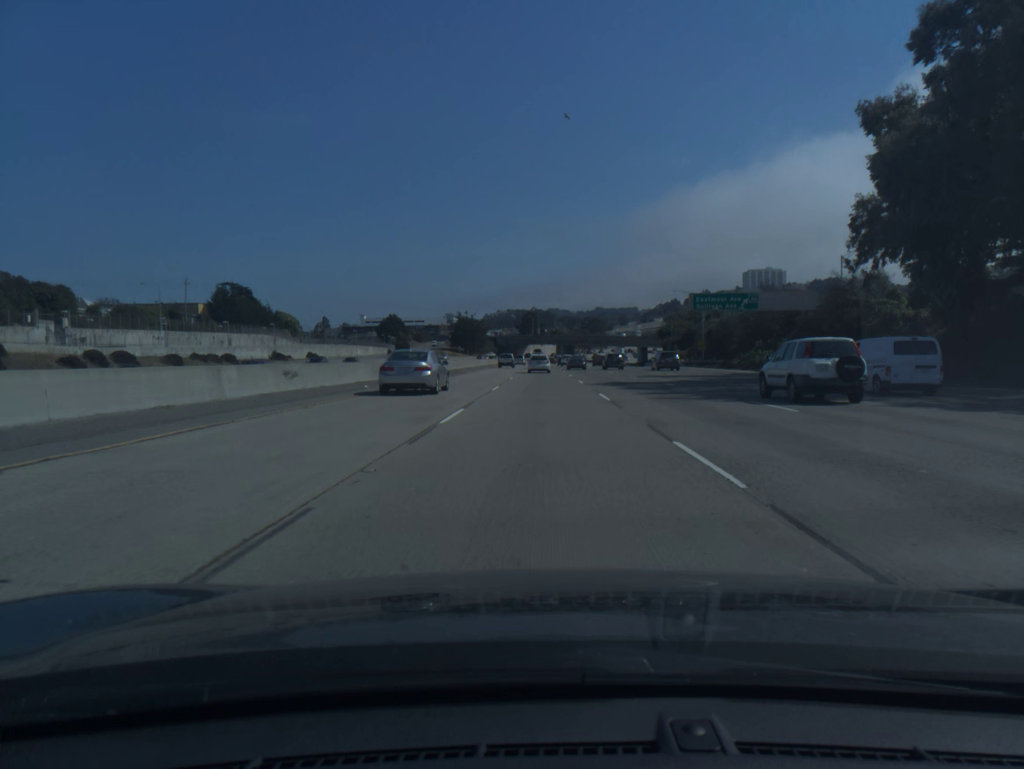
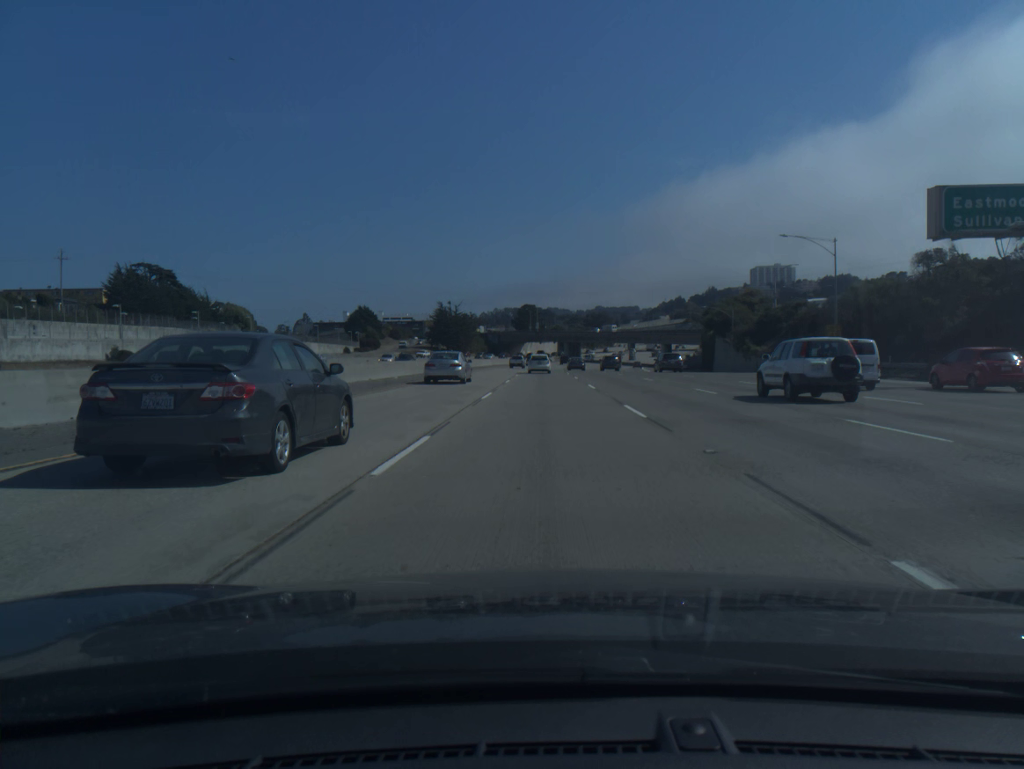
(-0.1, +50.2) m; 0°
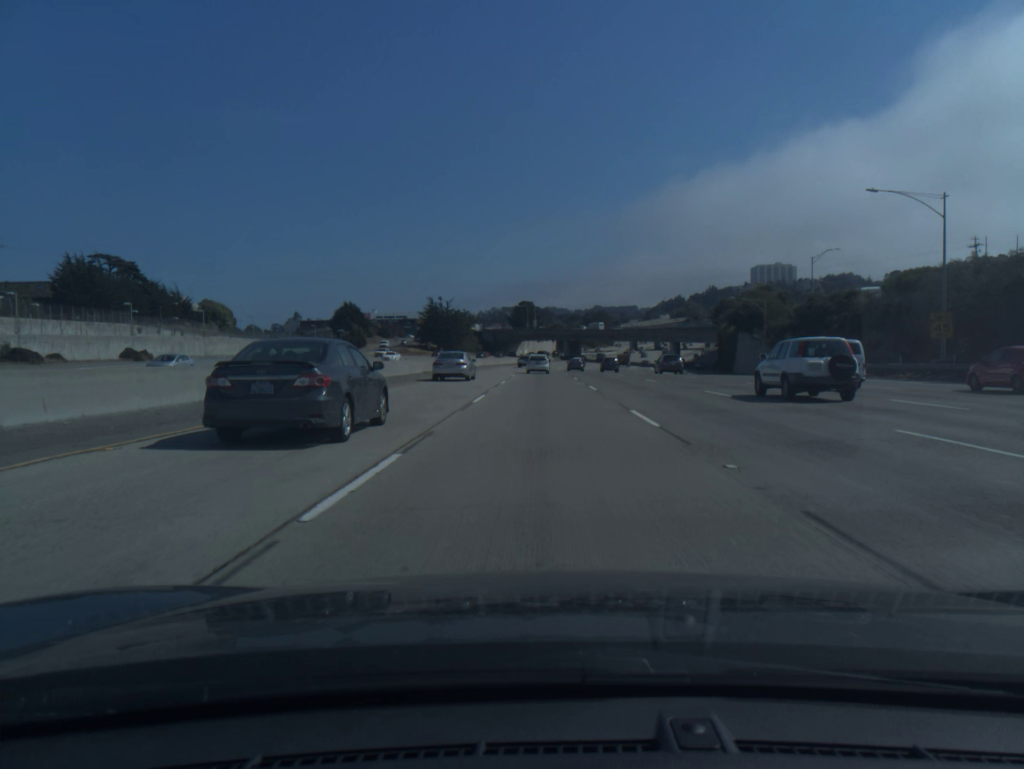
(0.0, +16.8) m; 0°
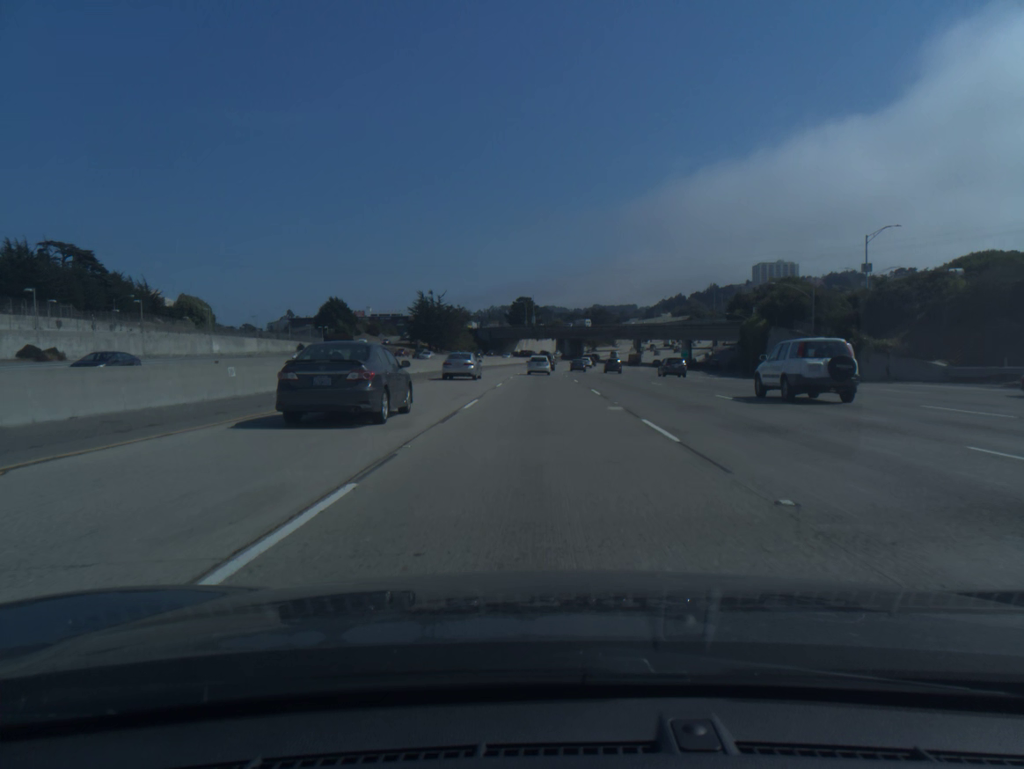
(0.0, +16.8) m; 0°
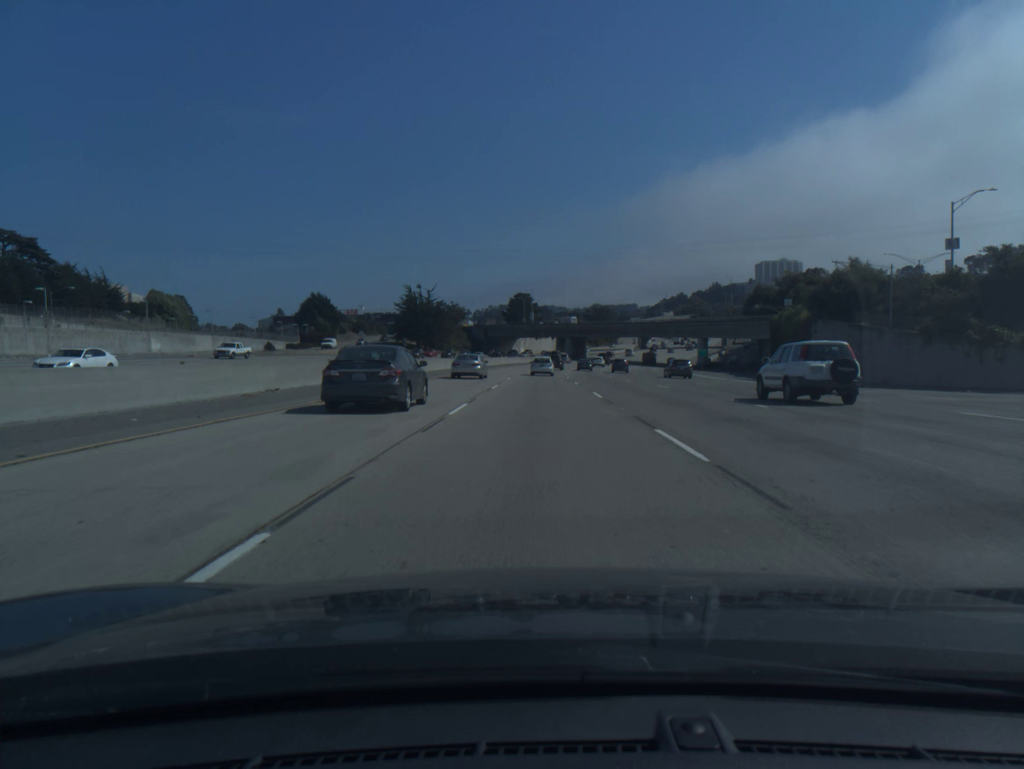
(0.0, +16.7) m; 0°
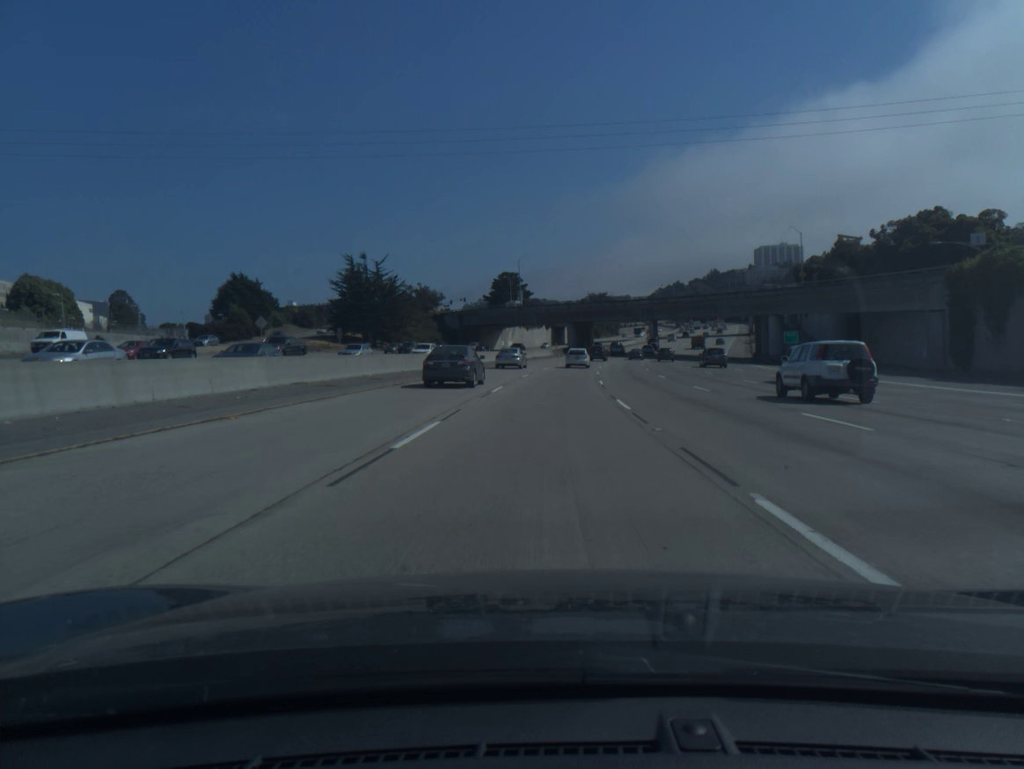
(0.0, +50.1) m; 0°
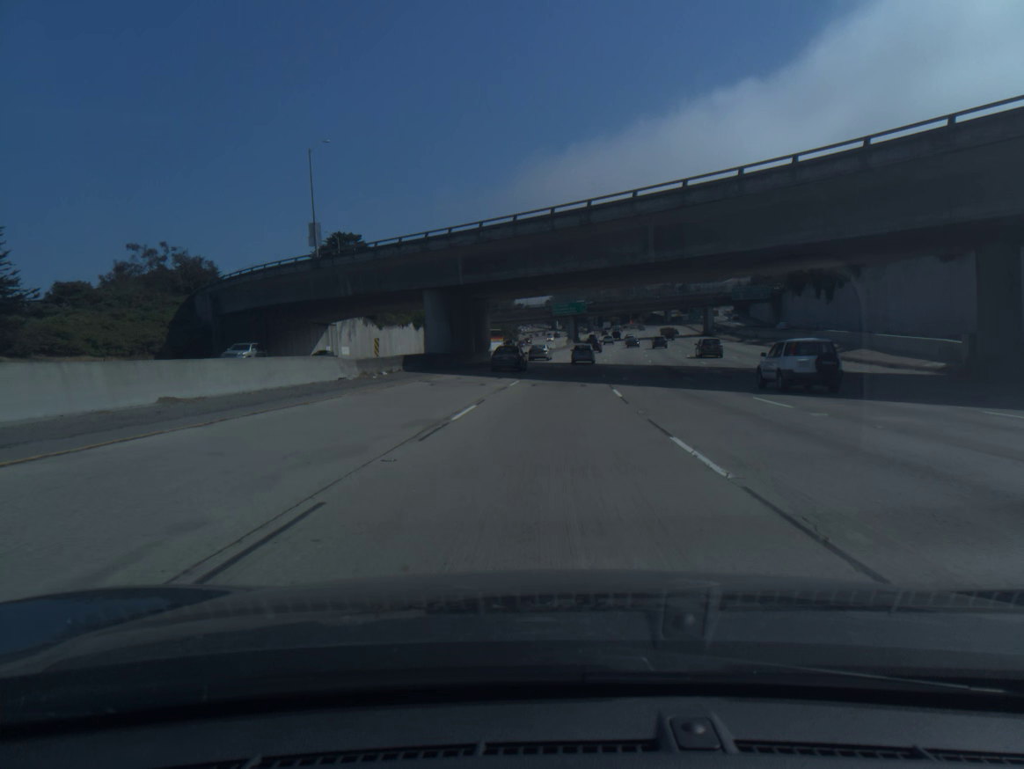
(+4.9, +83.0) m; +8°
